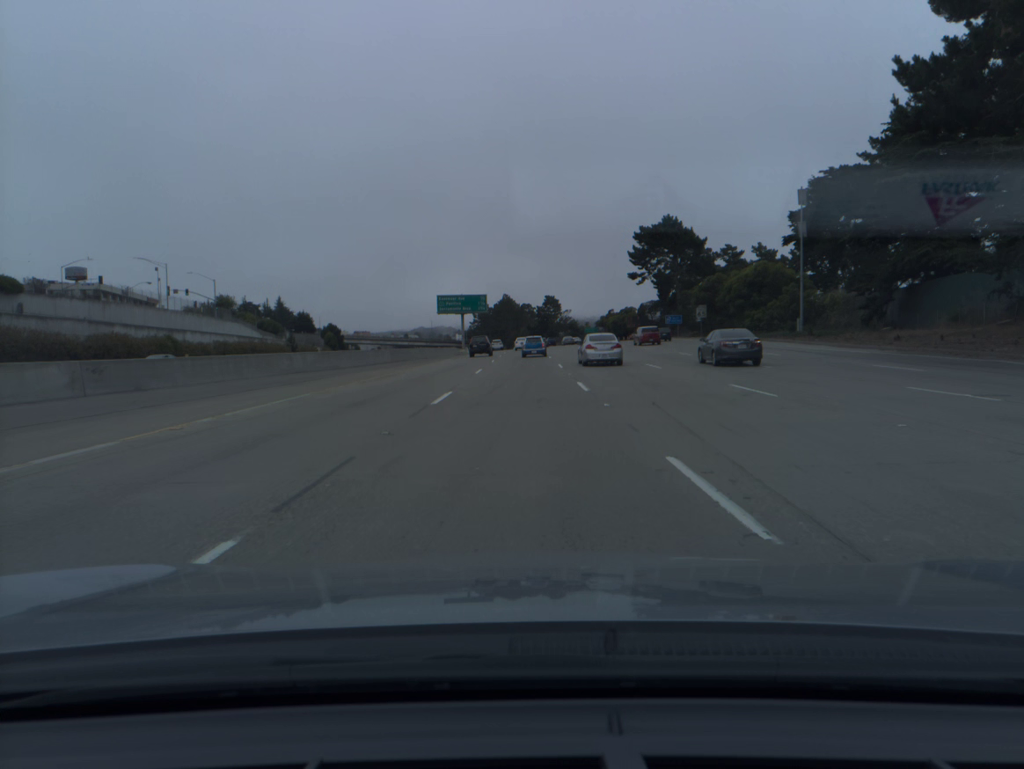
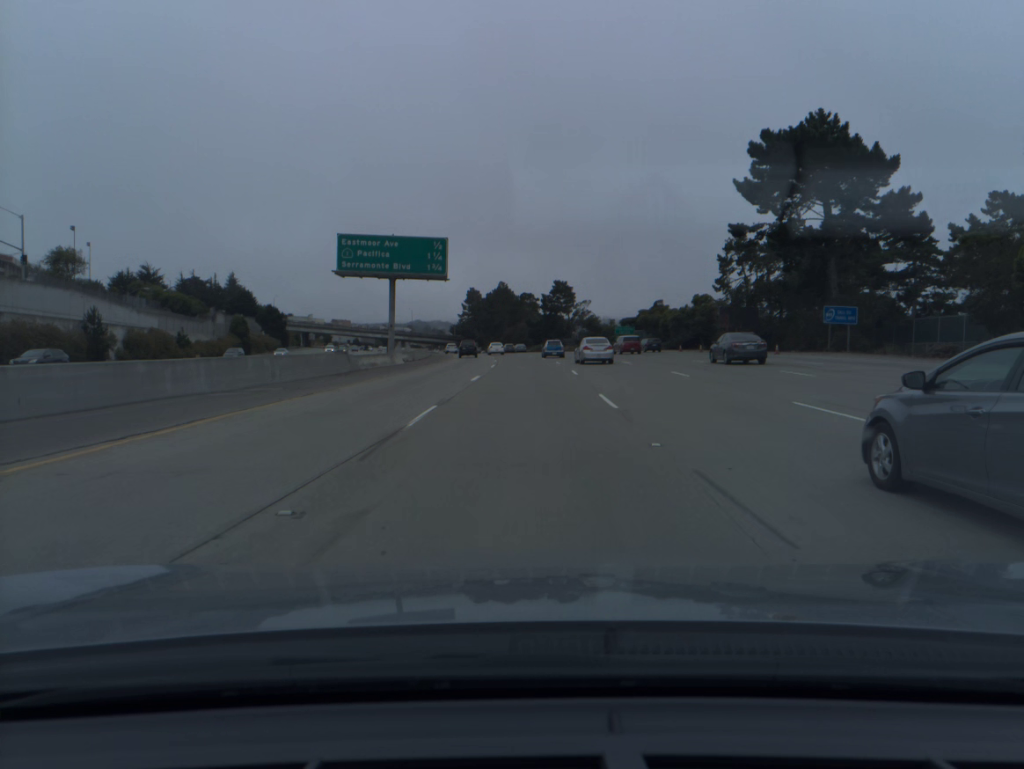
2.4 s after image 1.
(0.0, +63.3) m; 0°
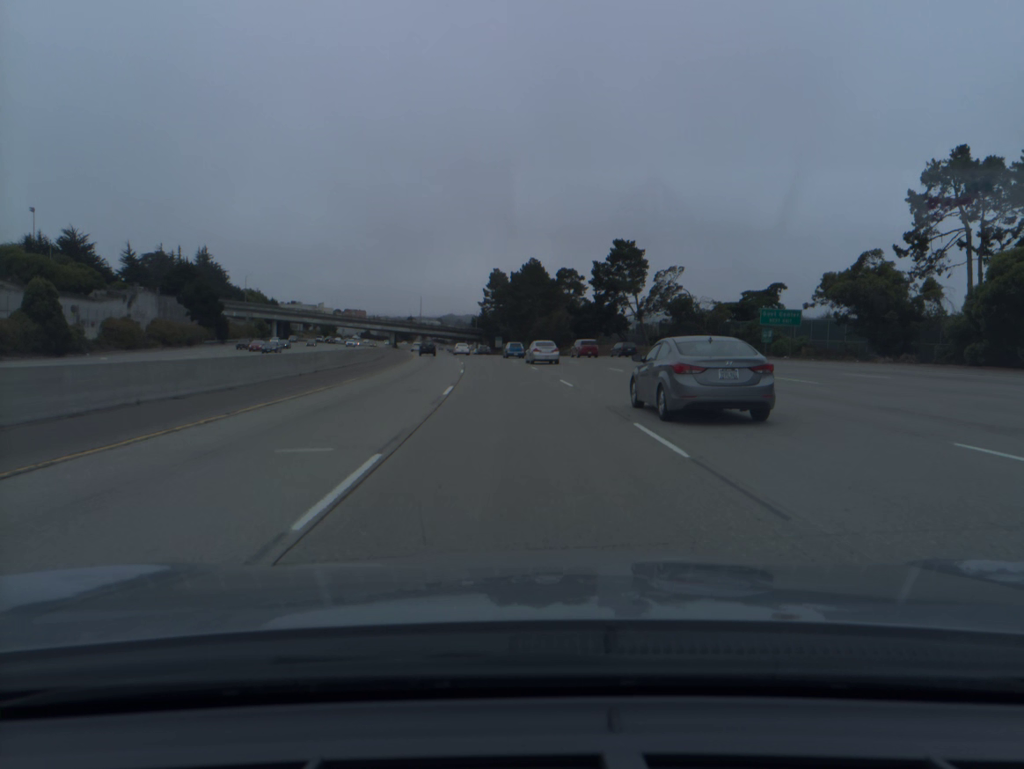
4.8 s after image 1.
(-0.4, +64.2) m; -2°
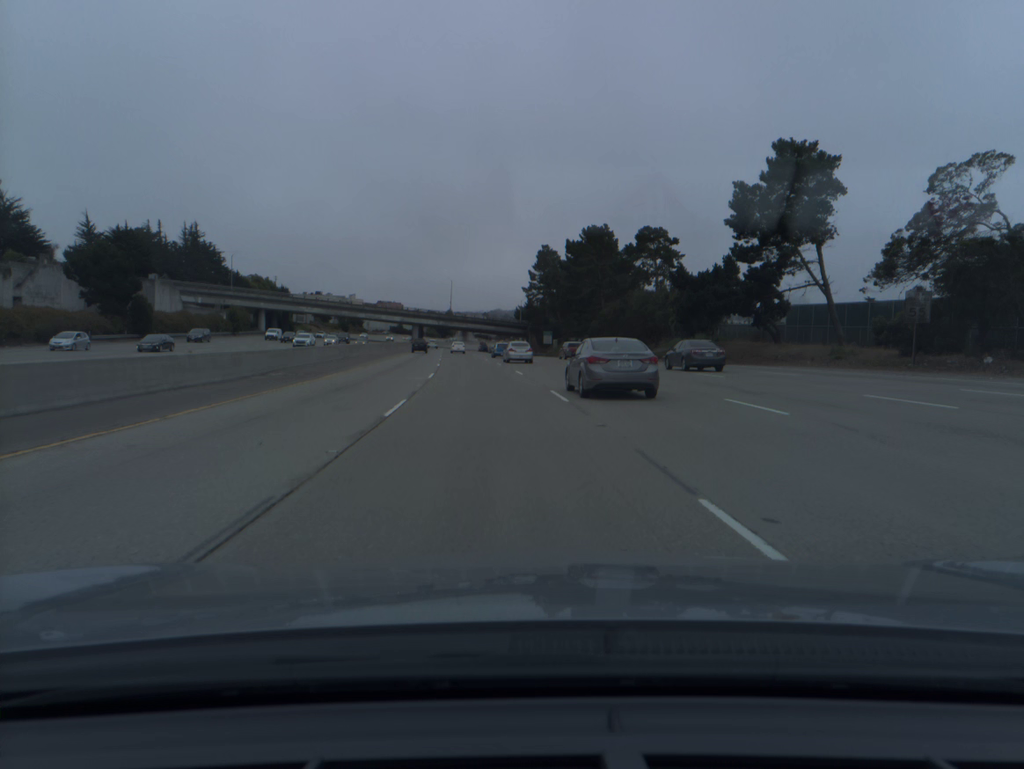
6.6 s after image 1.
(-1.8, +50.1) m; -4°
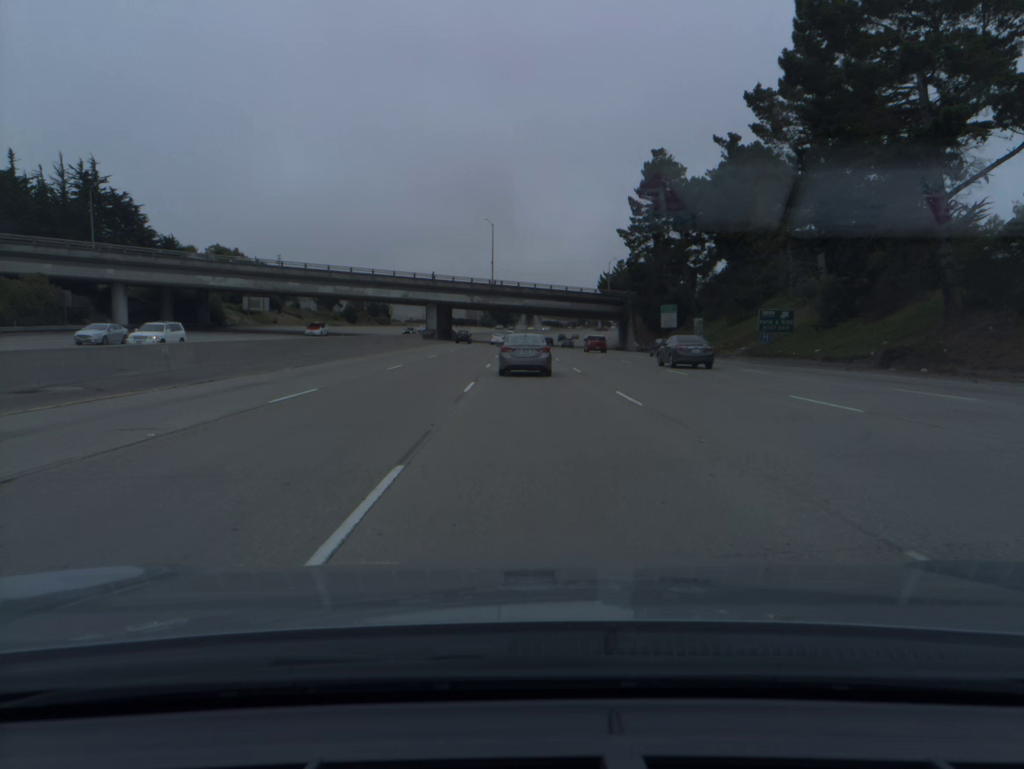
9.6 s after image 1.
(-3.7, +85.9) m; -5°
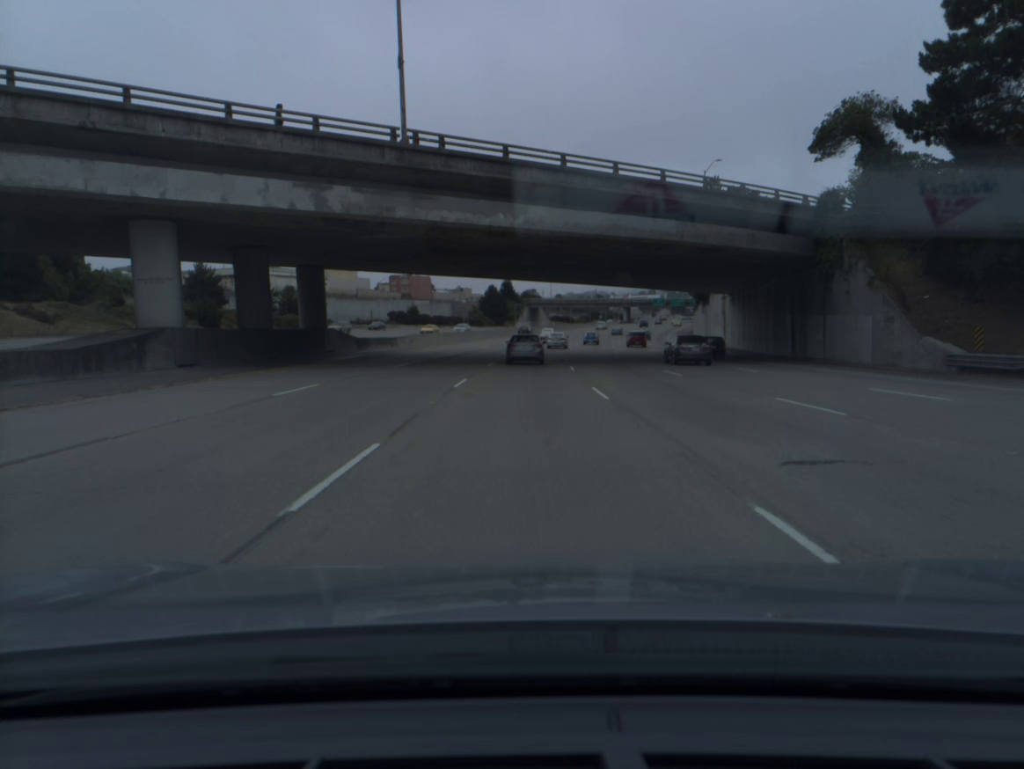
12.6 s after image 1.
(-0.2, +85.8) m; 0°
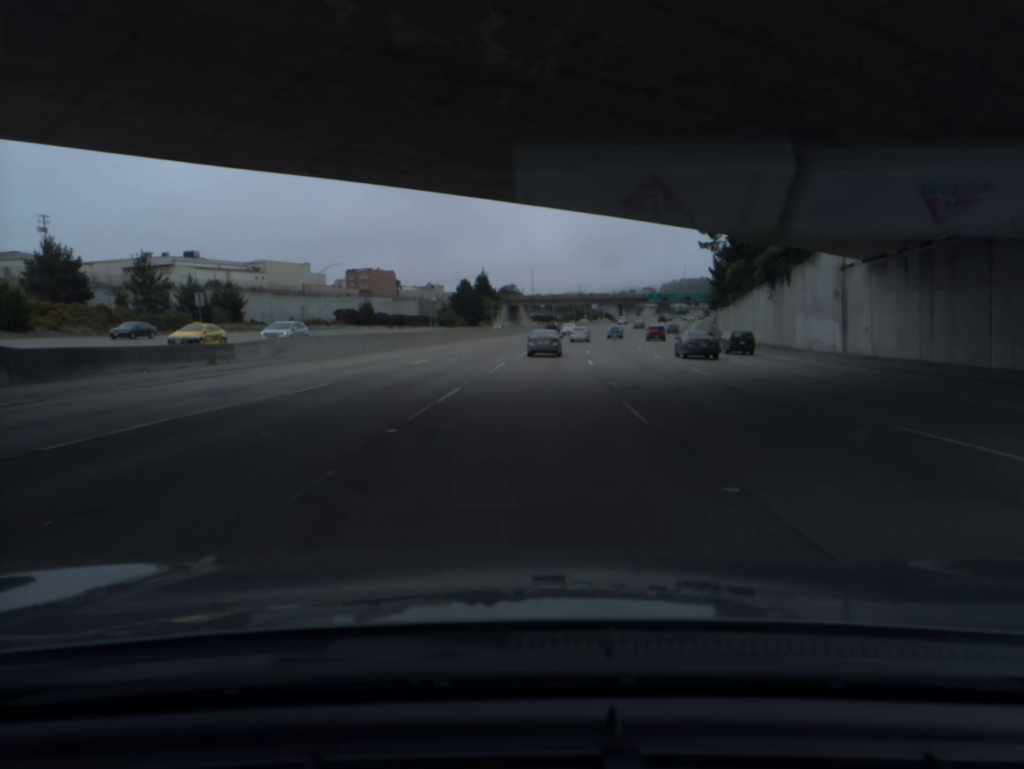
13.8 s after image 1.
(+0.3, +34.2) m; +1°
